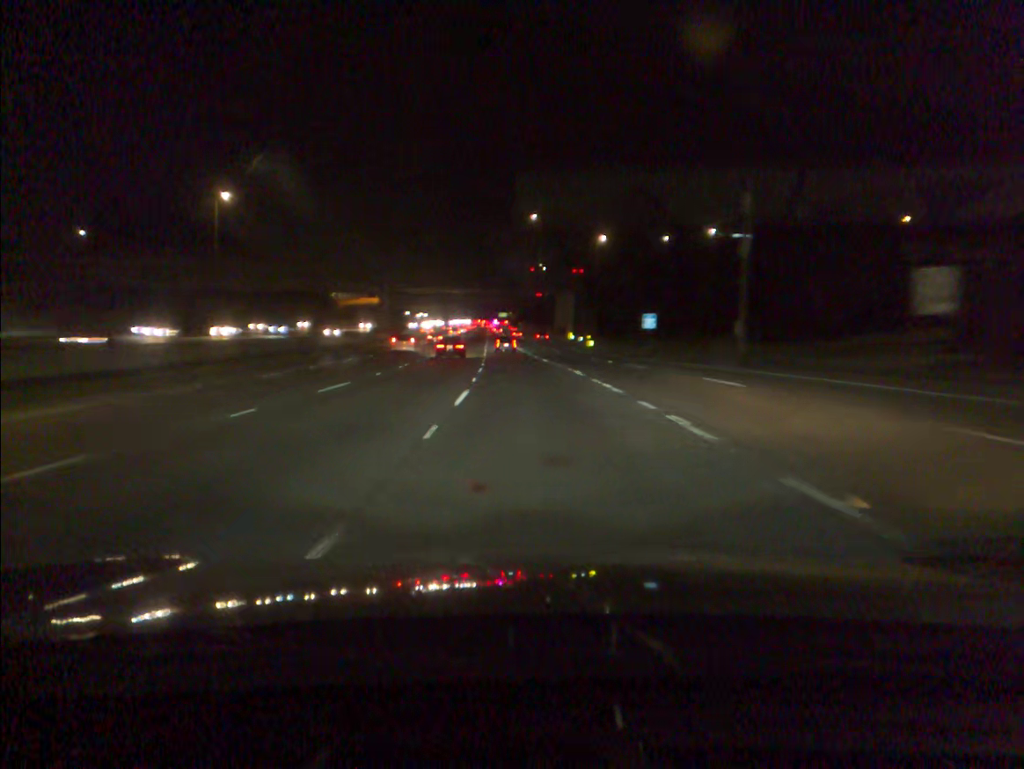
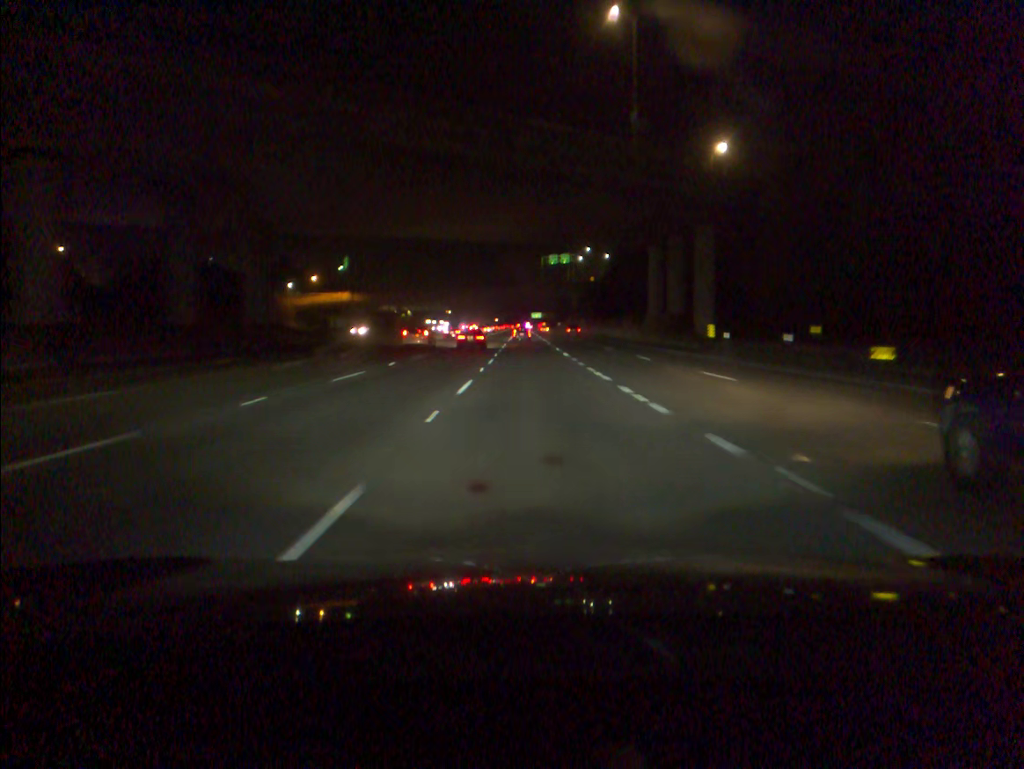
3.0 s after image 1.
(-2.7, +86.6) m; -2°
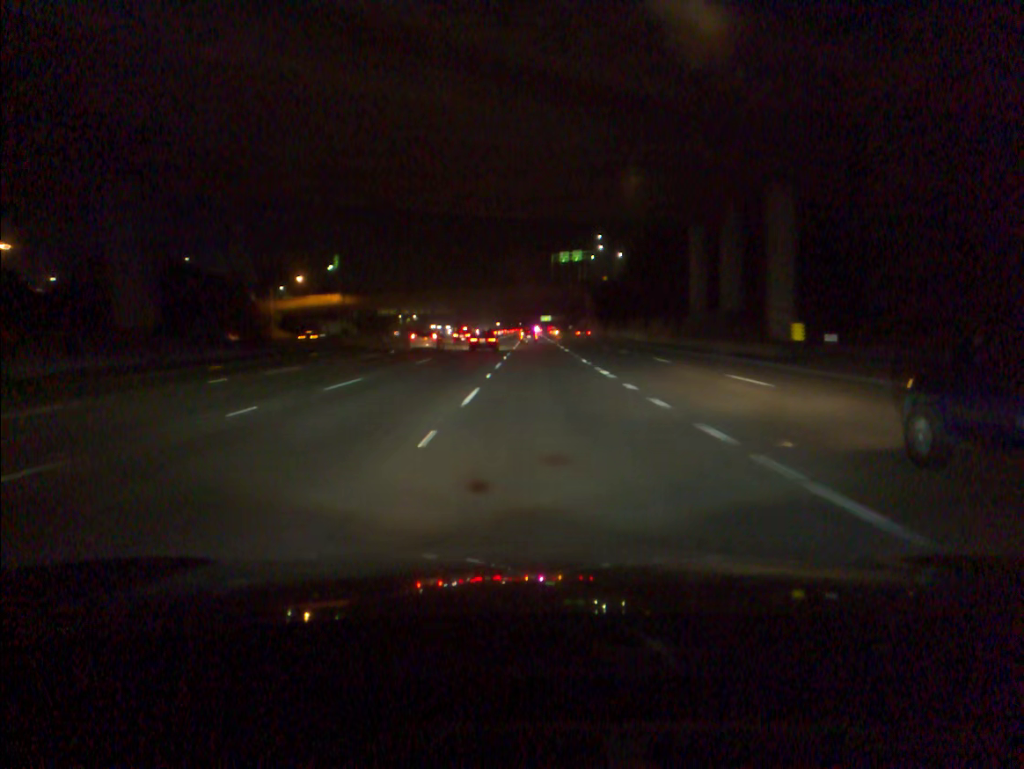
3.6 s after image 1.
(-0.1, +16.8) m; -1°
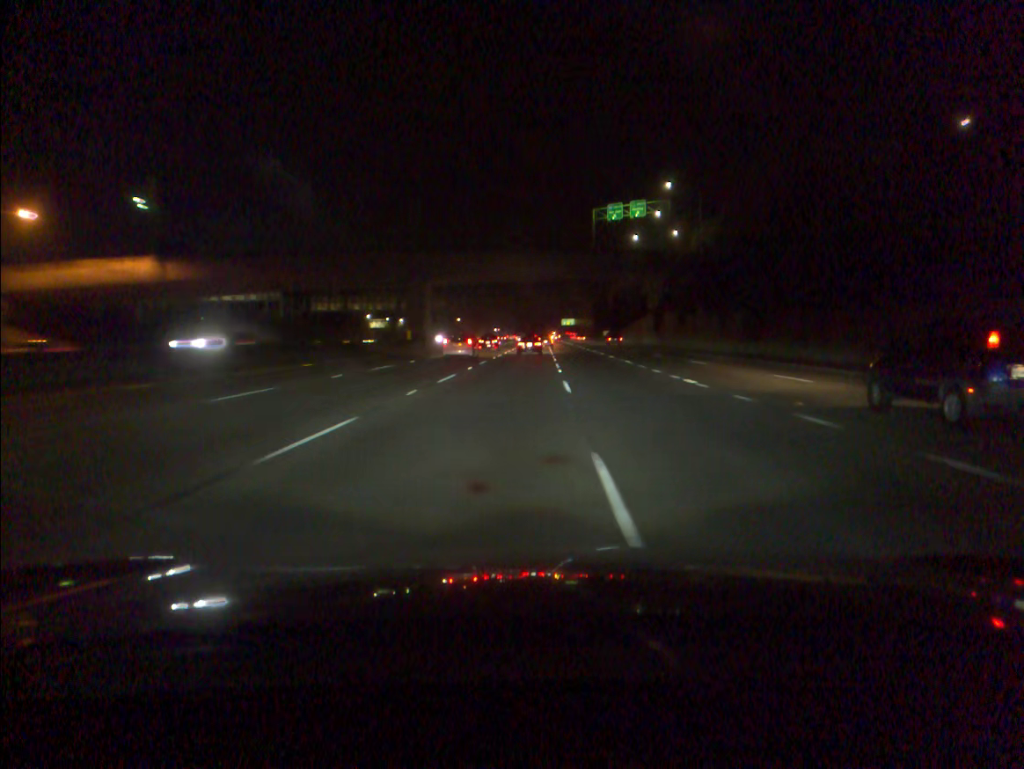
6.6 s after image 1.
(-1.1, +83.1) m; -1°
